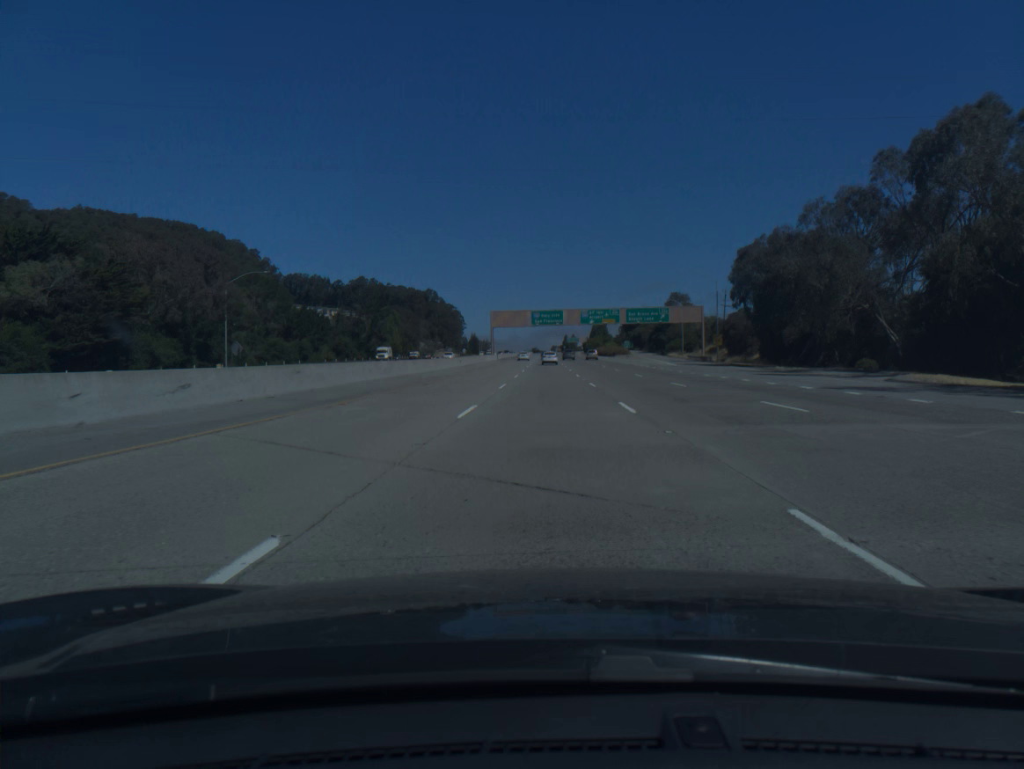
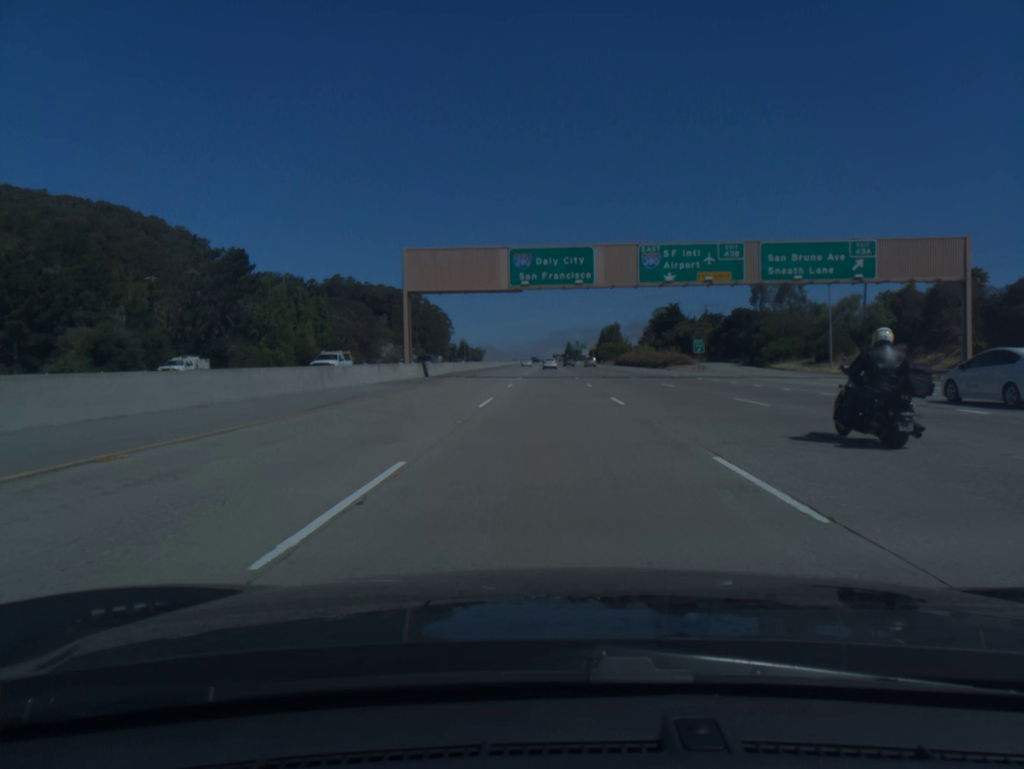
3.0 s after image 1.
(-0.1, +84.1) m; 0°
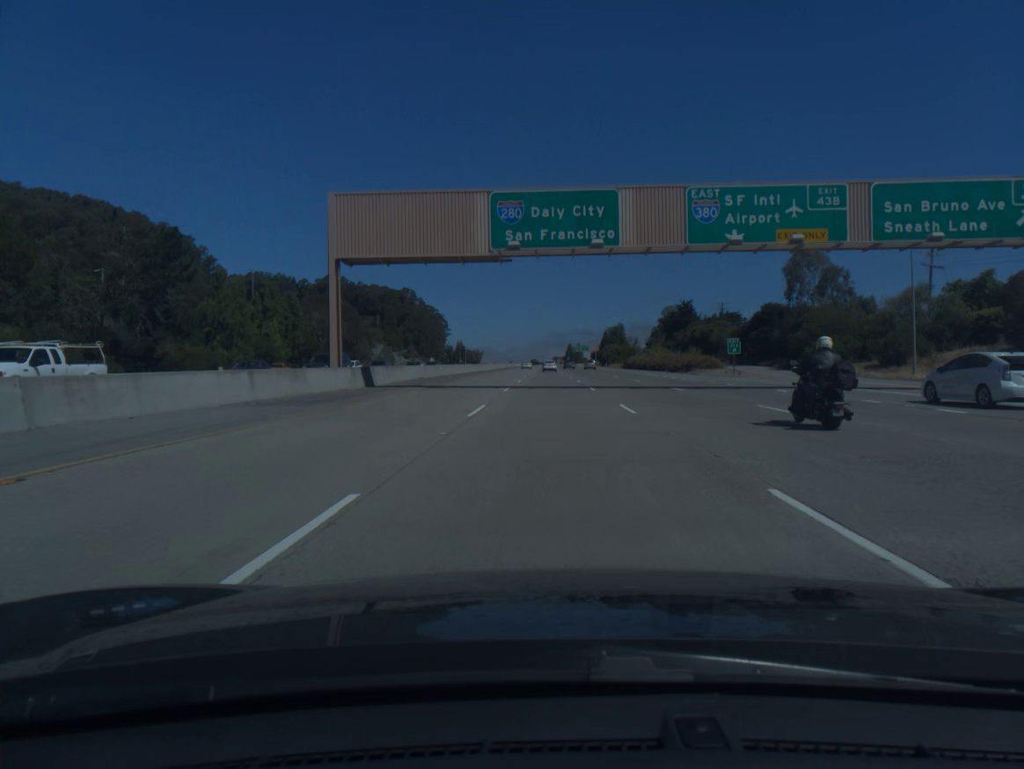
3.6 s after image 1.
(0.0, +17.1) m; 0°
